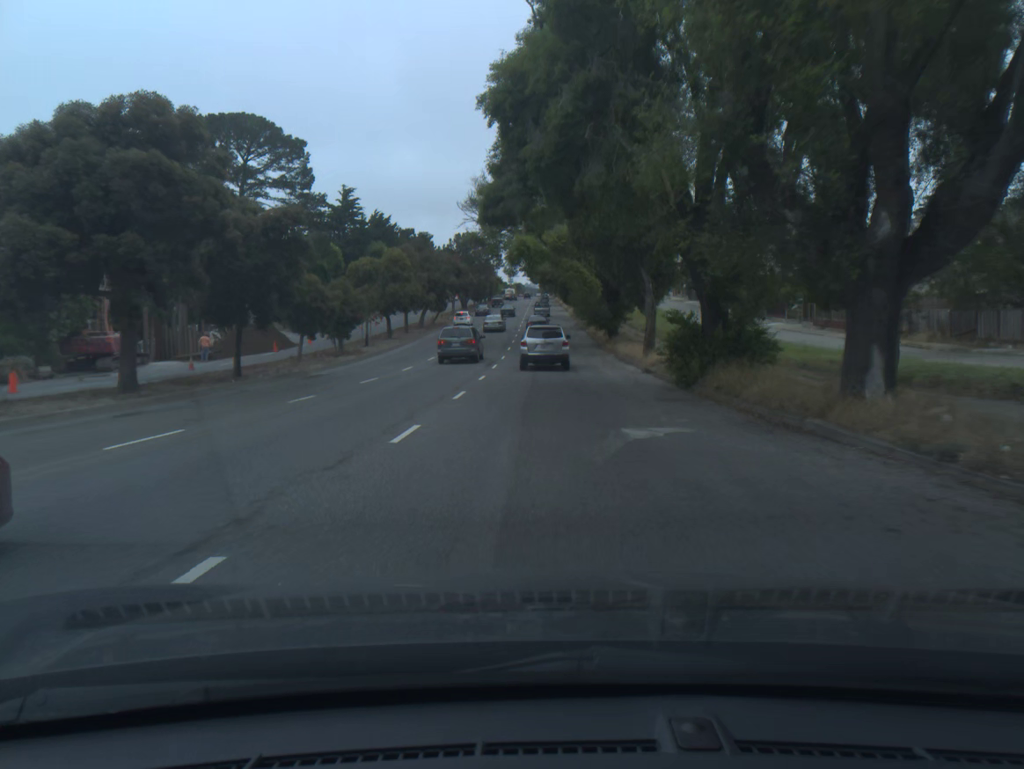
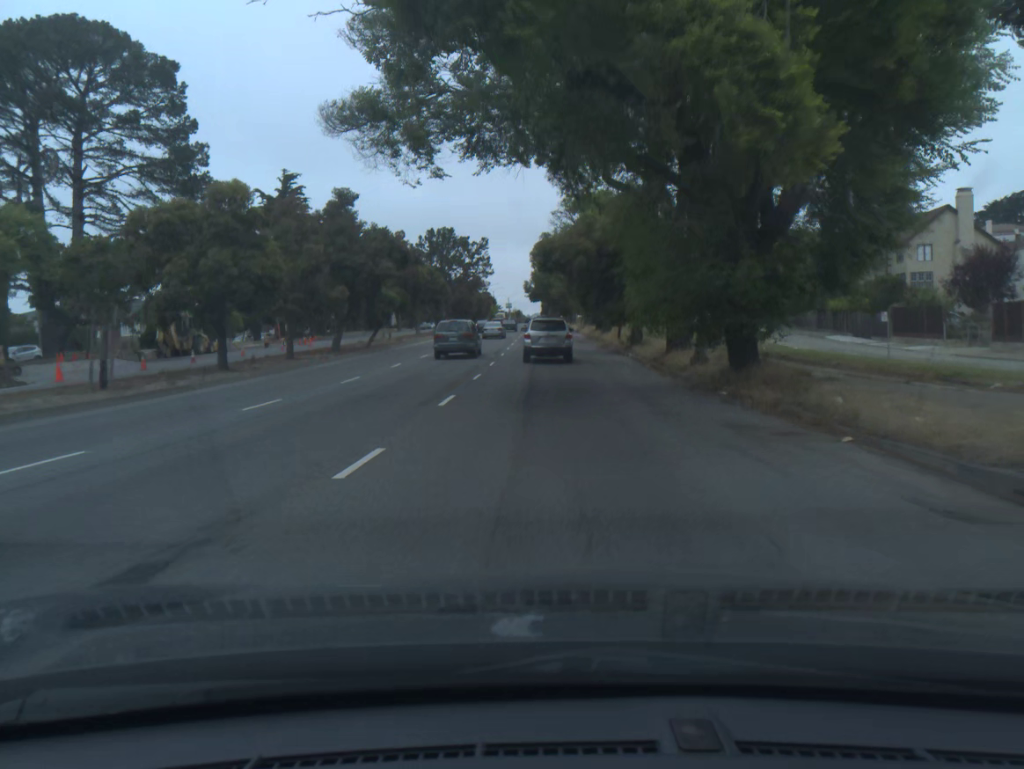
(0.0, +31.5) m; 0°
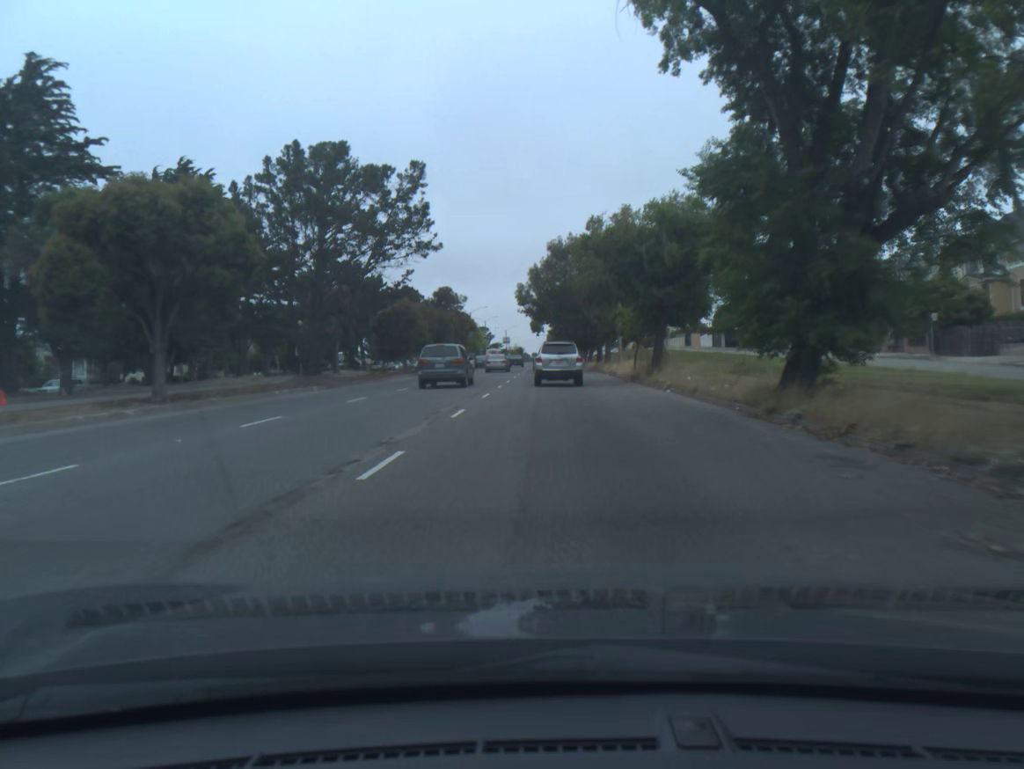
(0.0, +50.5) m; 0°
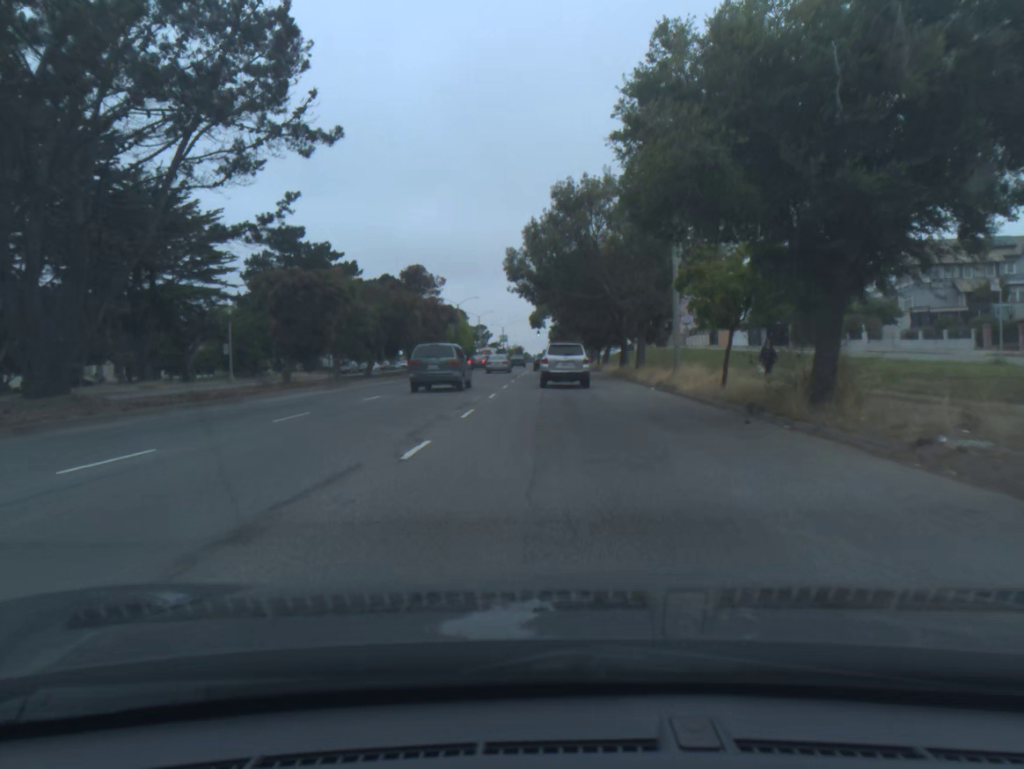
(0.0, +20.5) m; 0°
